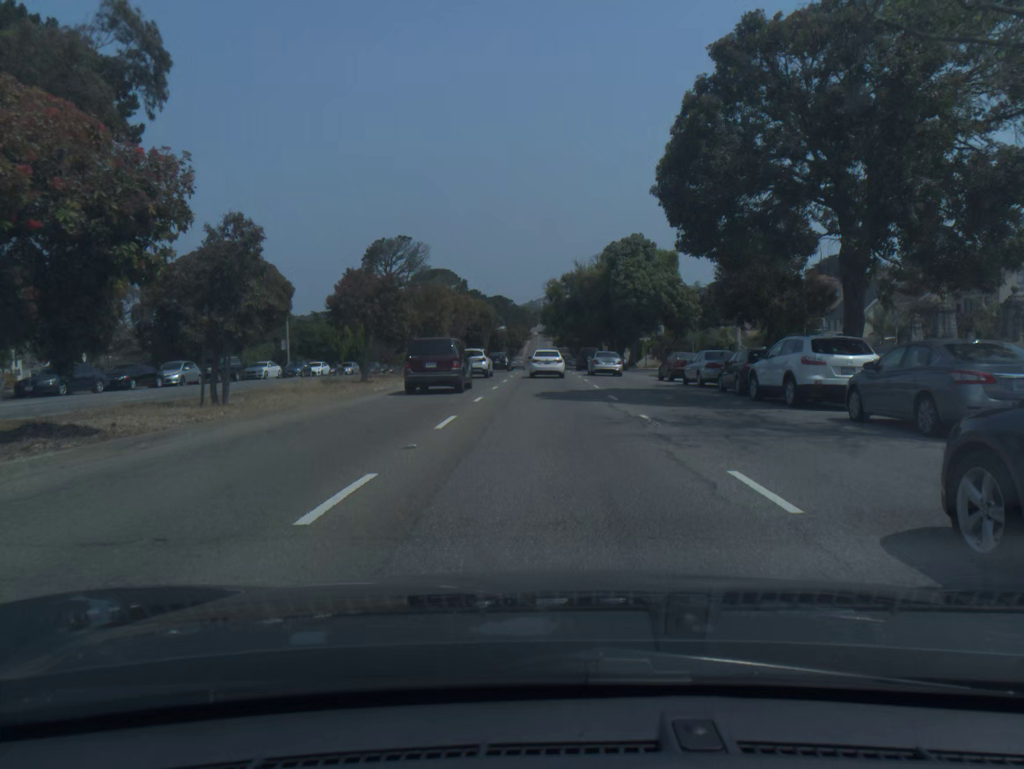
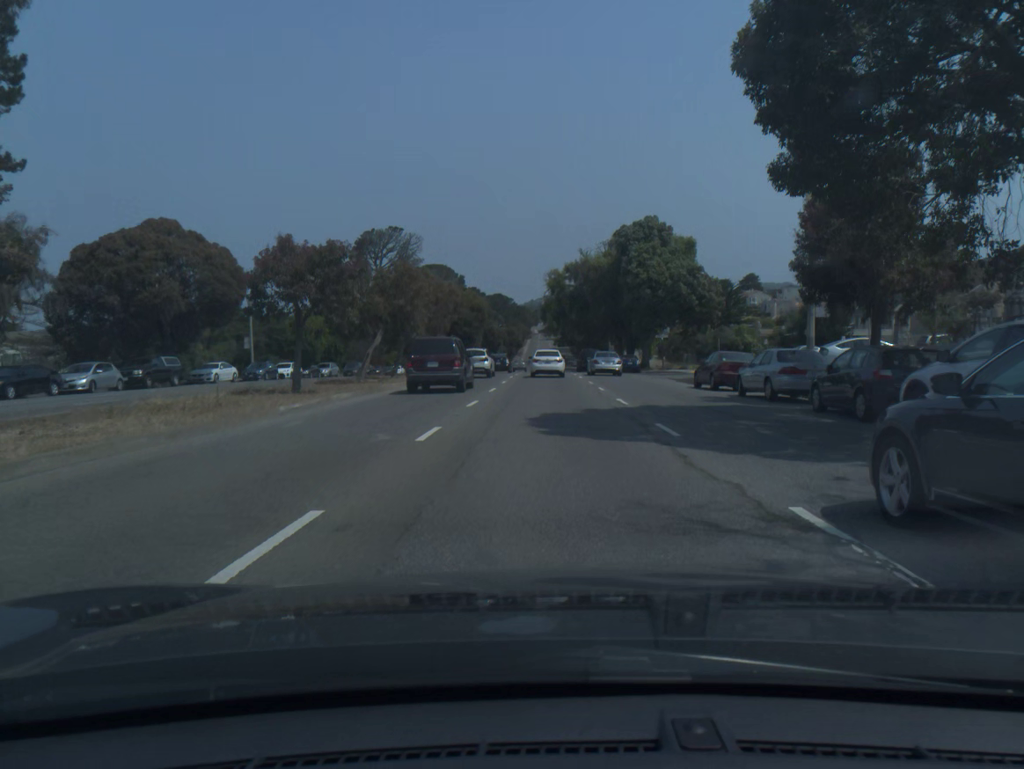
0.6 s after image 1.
(0.0, +9.3) m; 0°
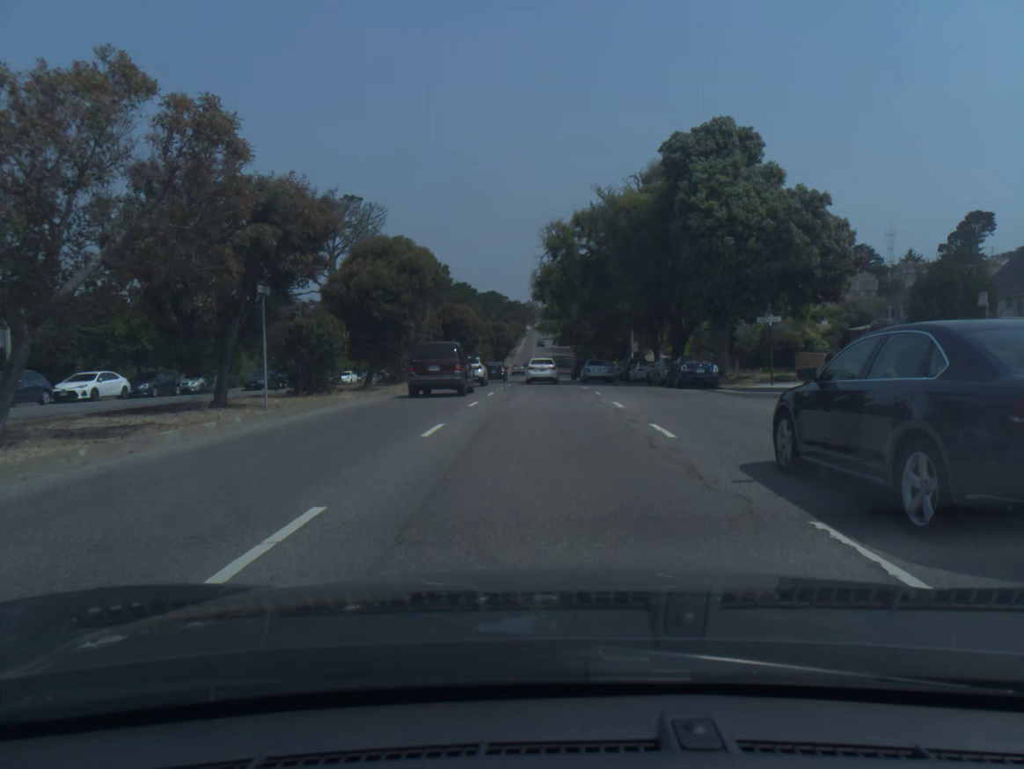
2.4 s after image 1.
(0.0, +28.7) m; 0°
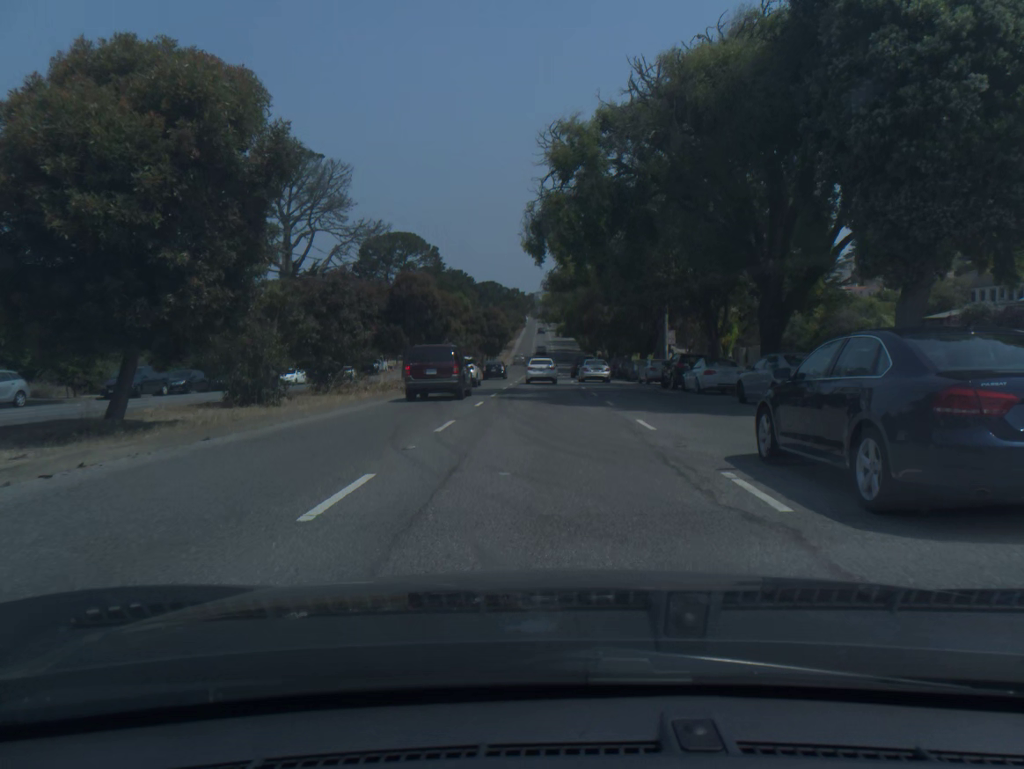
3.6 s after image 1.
(0.0, +19.7) m; 0°
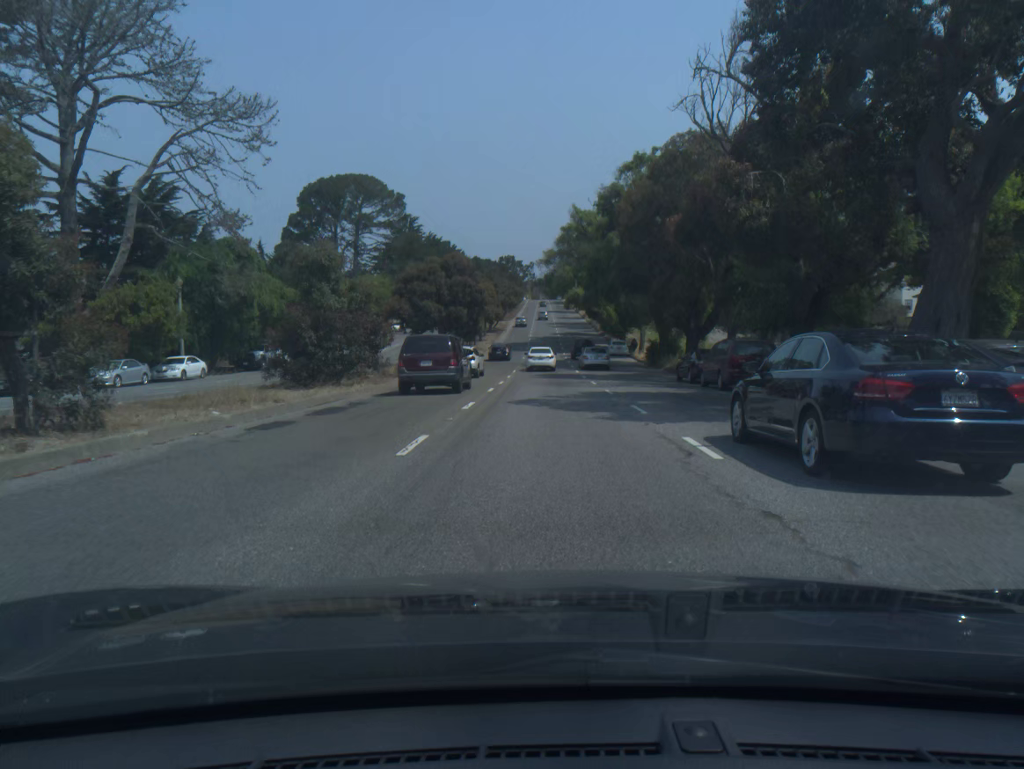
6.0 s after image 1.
(0.0, +40.4) m; 0°
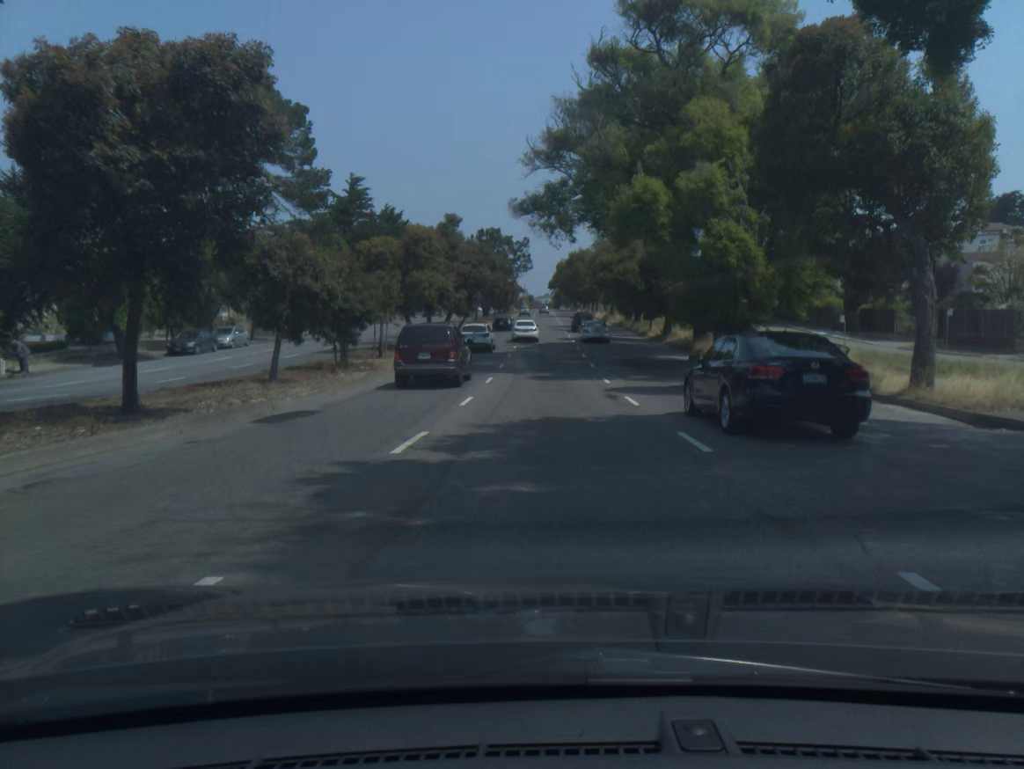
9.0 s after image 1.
(+0.1, +50.4) m; 0°
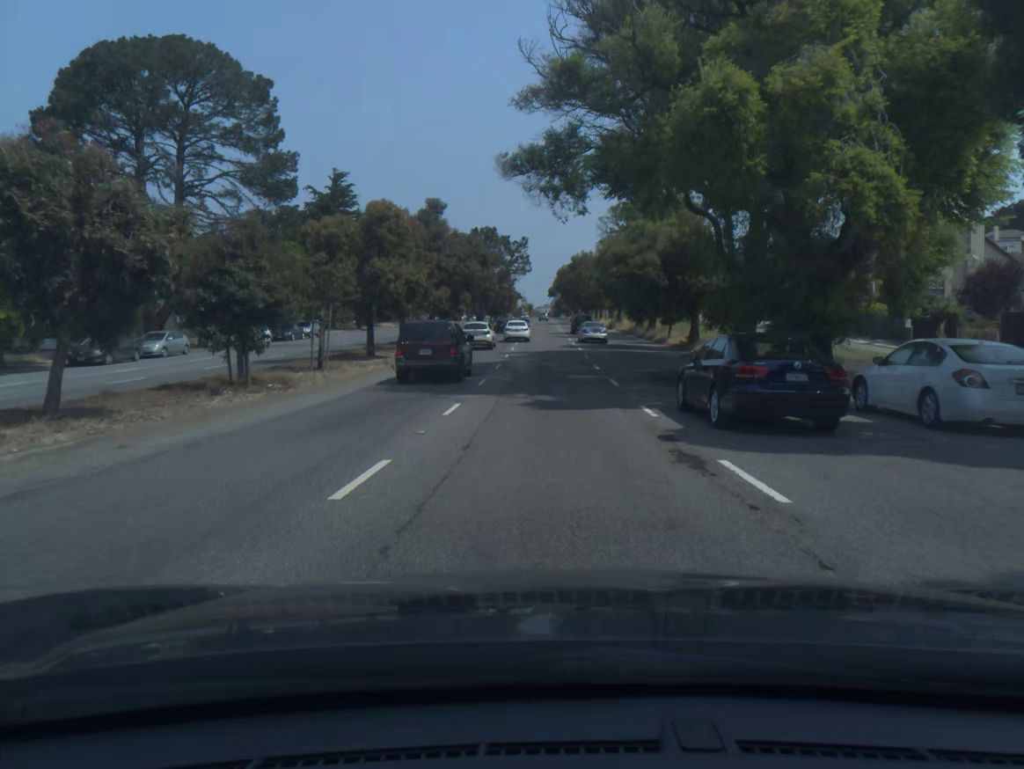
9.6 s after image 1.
(0.0, +10.0) m; 0°
